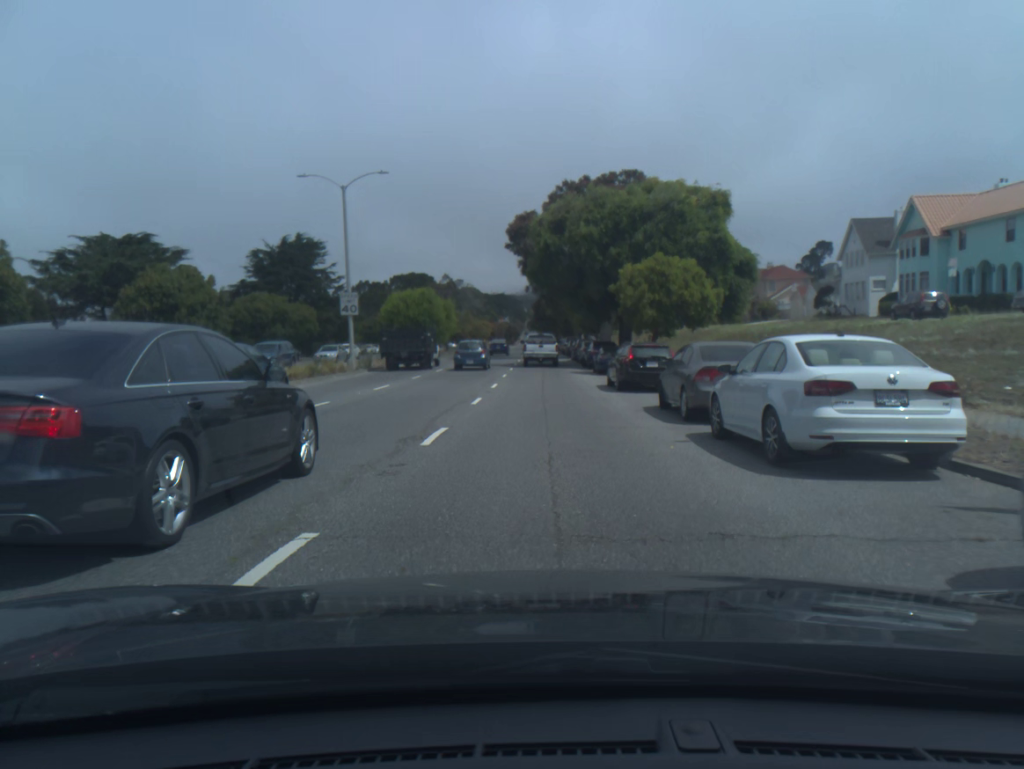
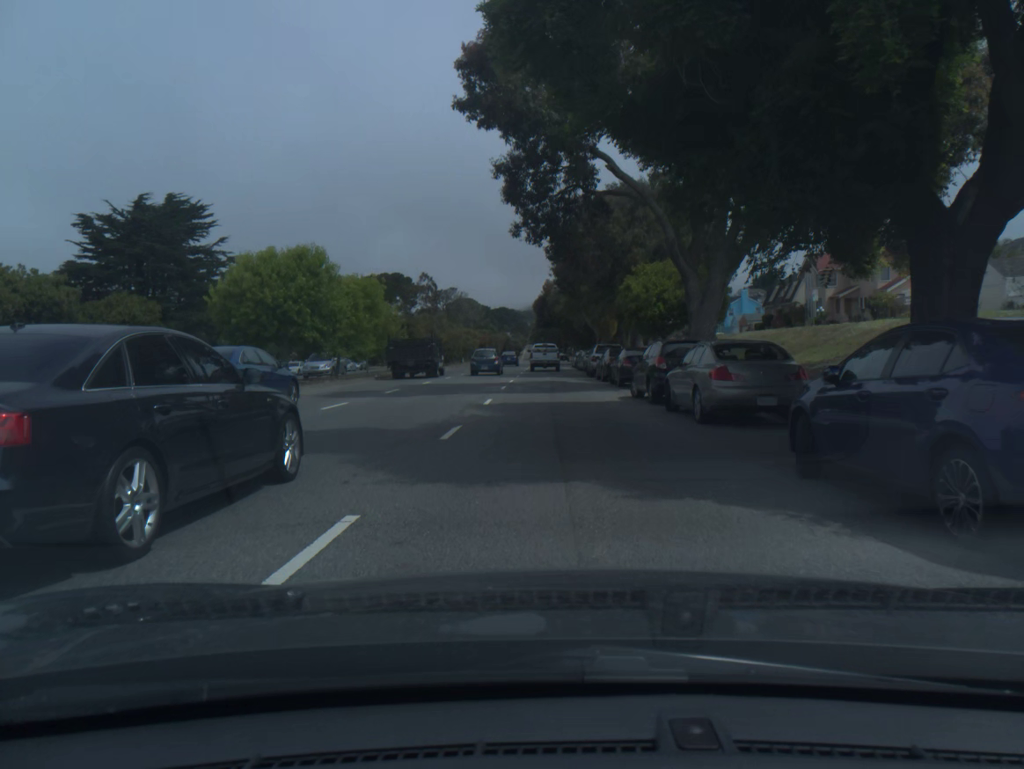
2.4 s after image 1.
(0.0, +35.6) m; 0°
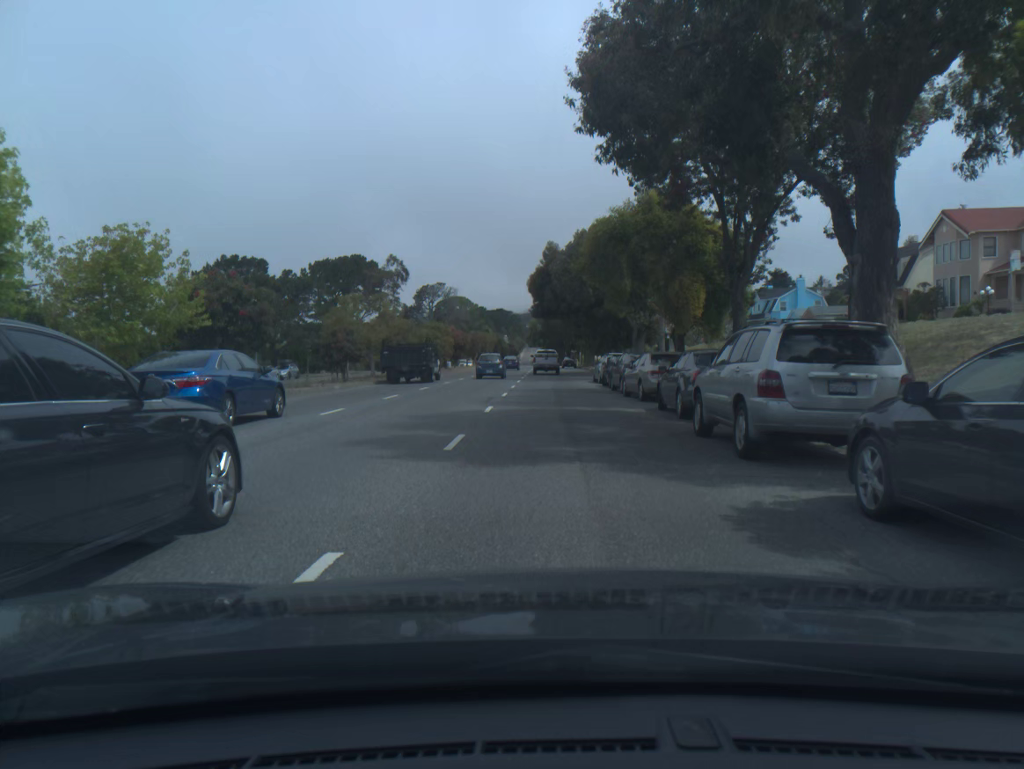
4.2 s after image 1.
(0.0, +29.7) m; 0°
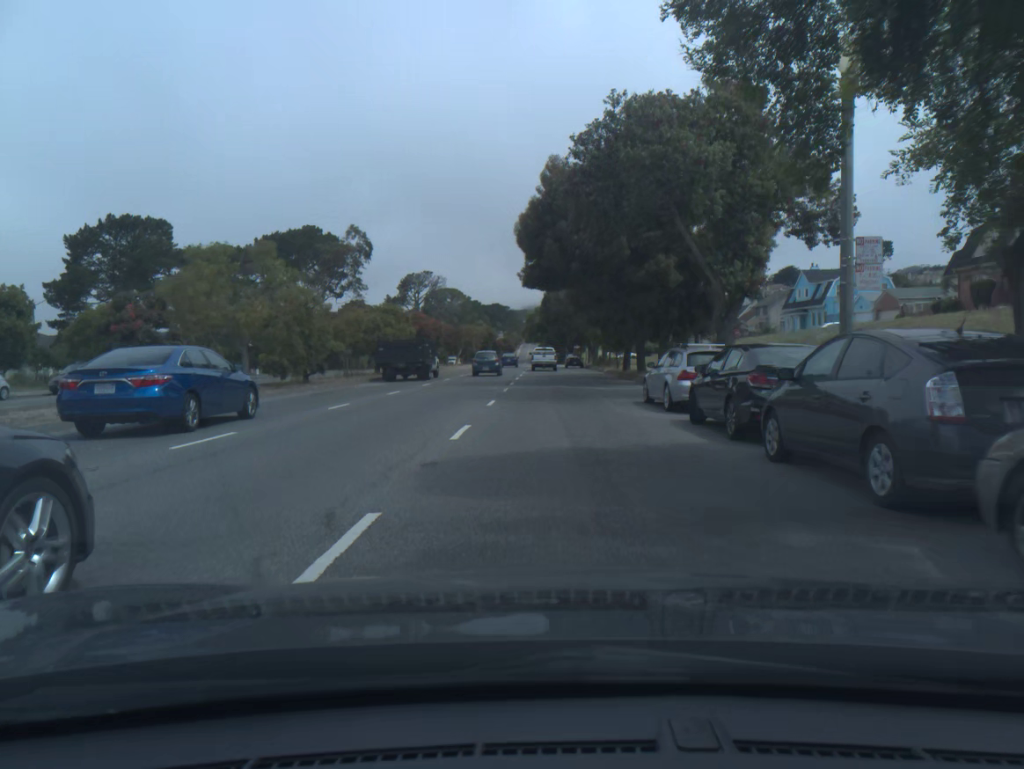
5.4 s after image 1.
(0.0, +21.1) m; 0°
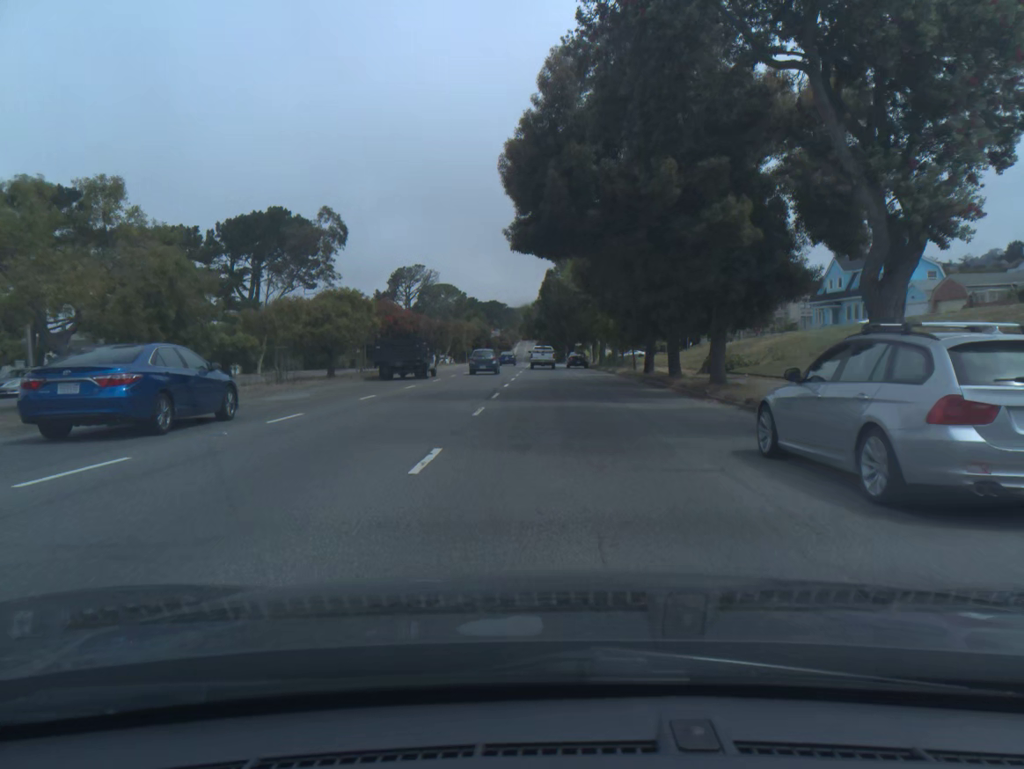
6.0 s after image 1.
(0.0, +10.8) m; 0°
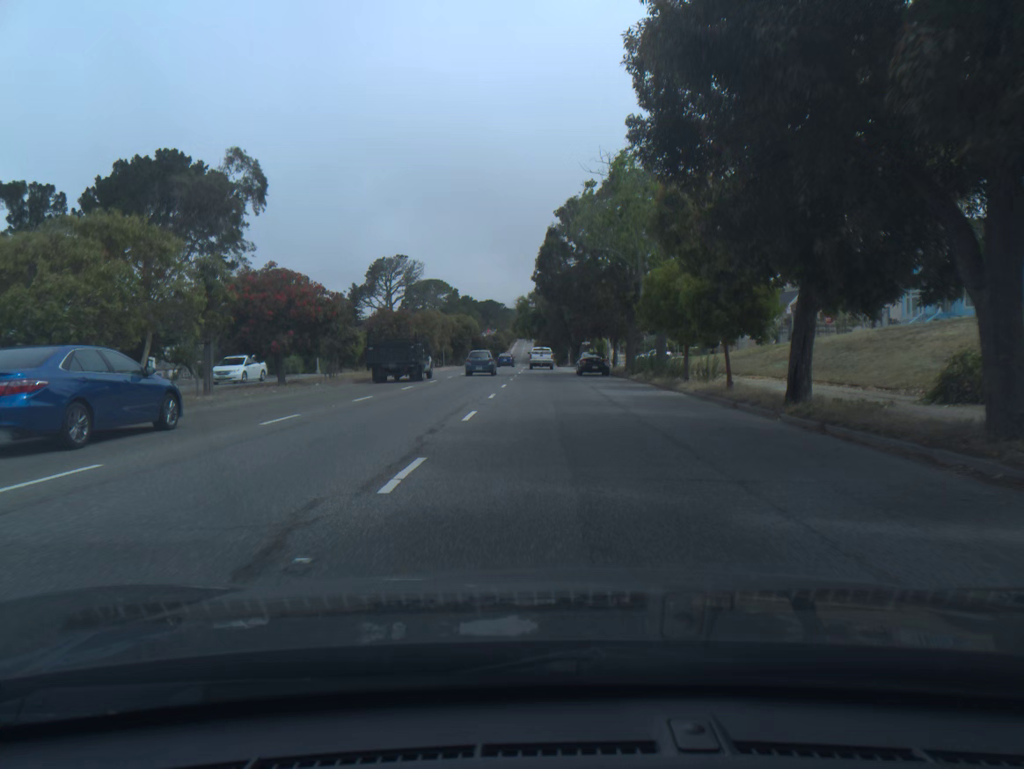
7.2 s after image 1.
(0.0, +22.1) m; 0°
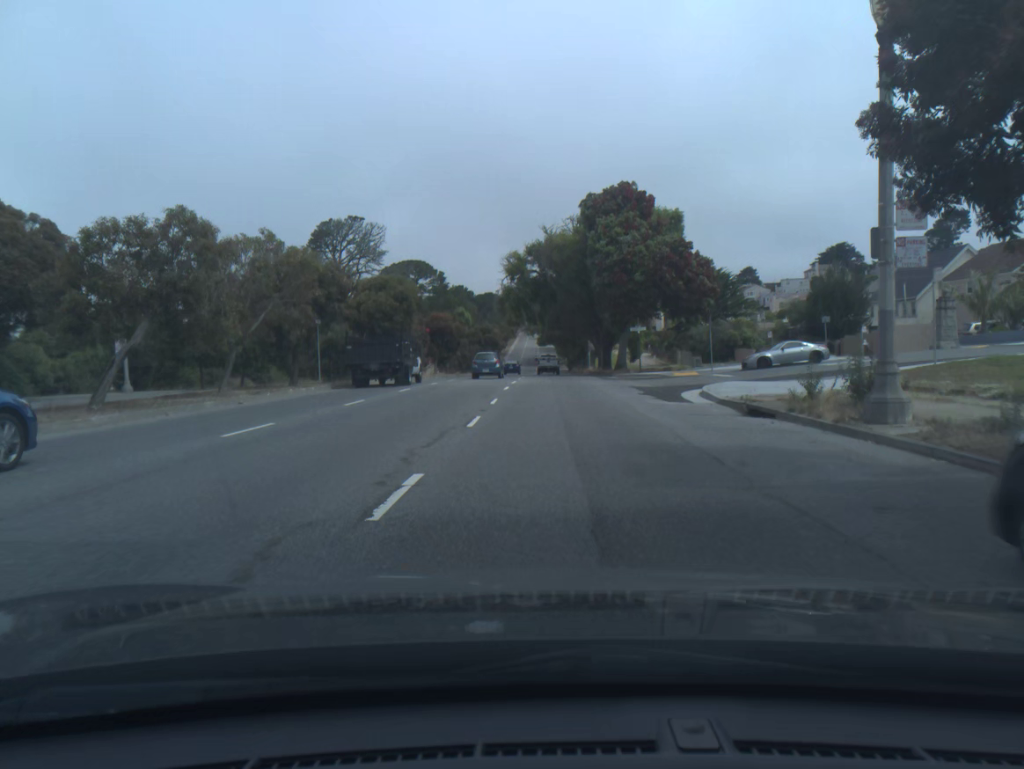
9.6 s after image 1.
(-0.1, +45.7) m; 0°
